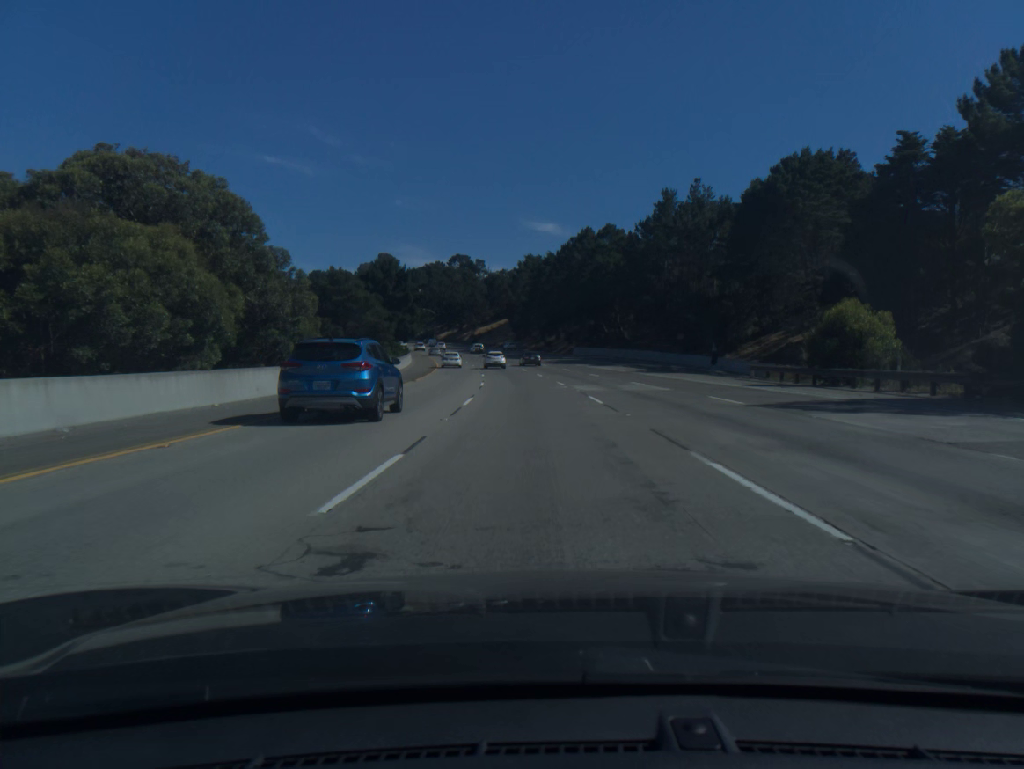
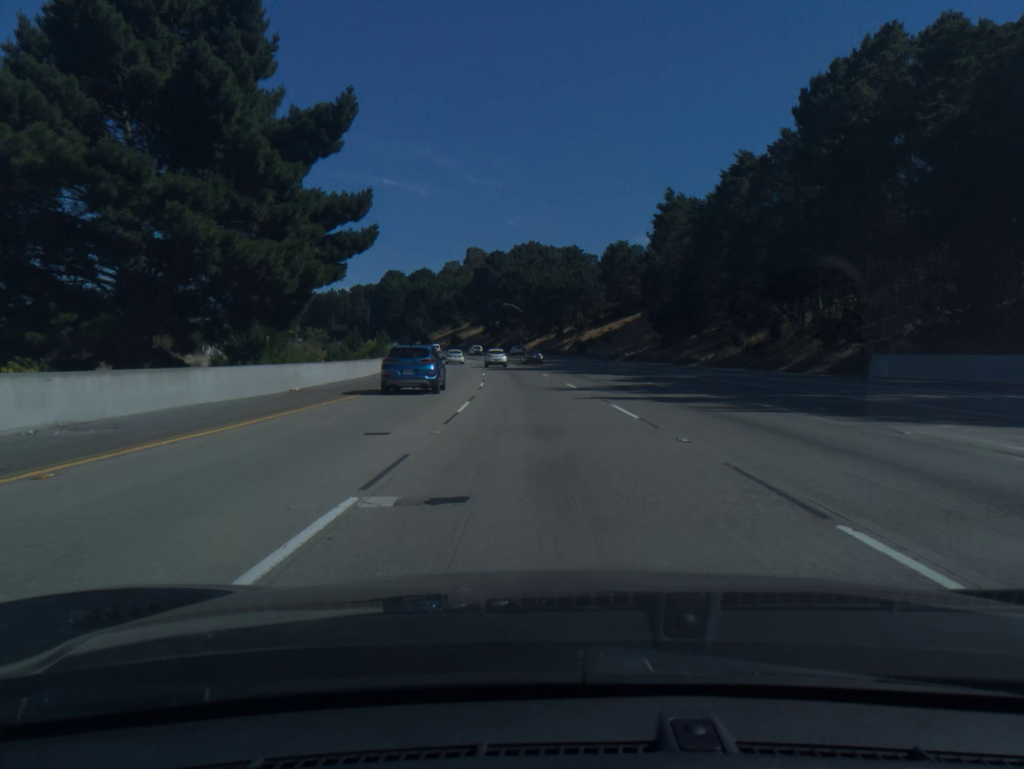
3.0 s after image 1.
(-6.8, +90.6) m; -8°
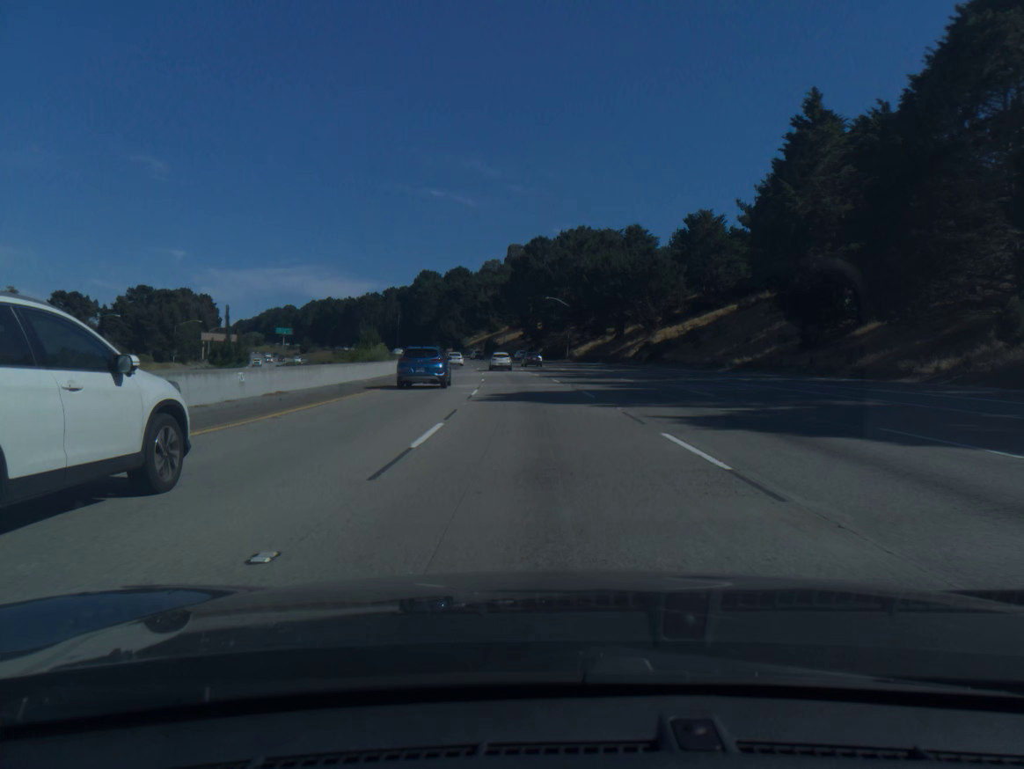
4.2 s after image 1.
(-1.1, +36.2) m; -3°
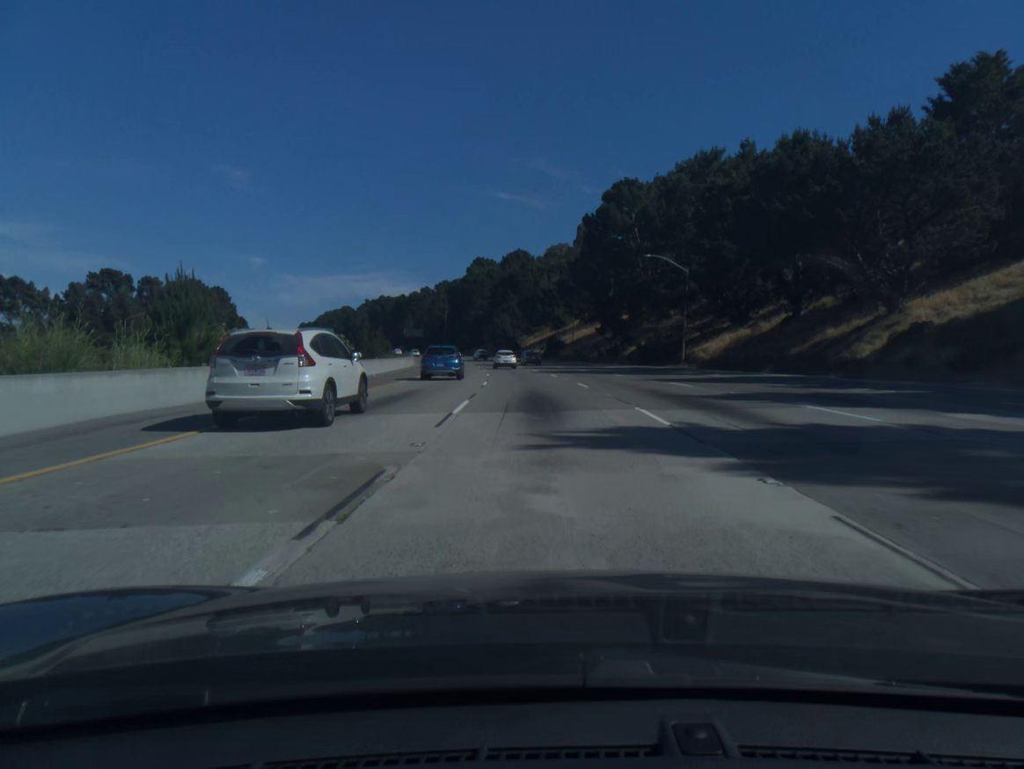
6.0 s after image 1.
(-2.4, +53.9) m; -5°
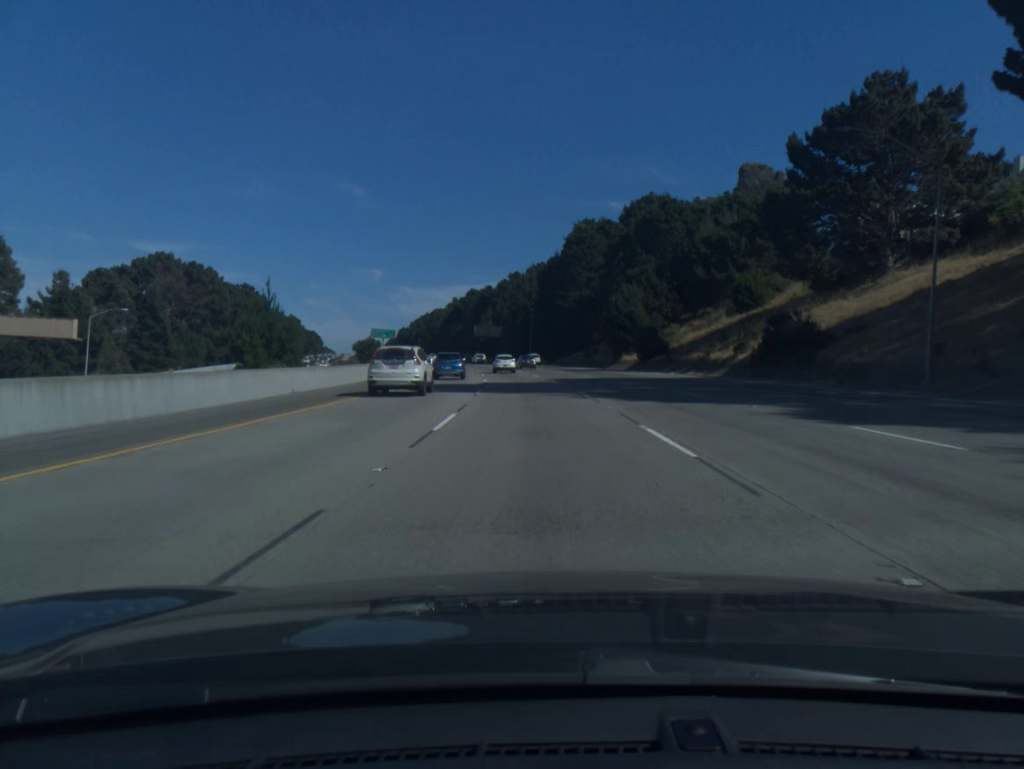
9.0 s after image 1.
(-6.0, +89.5) m; -8°
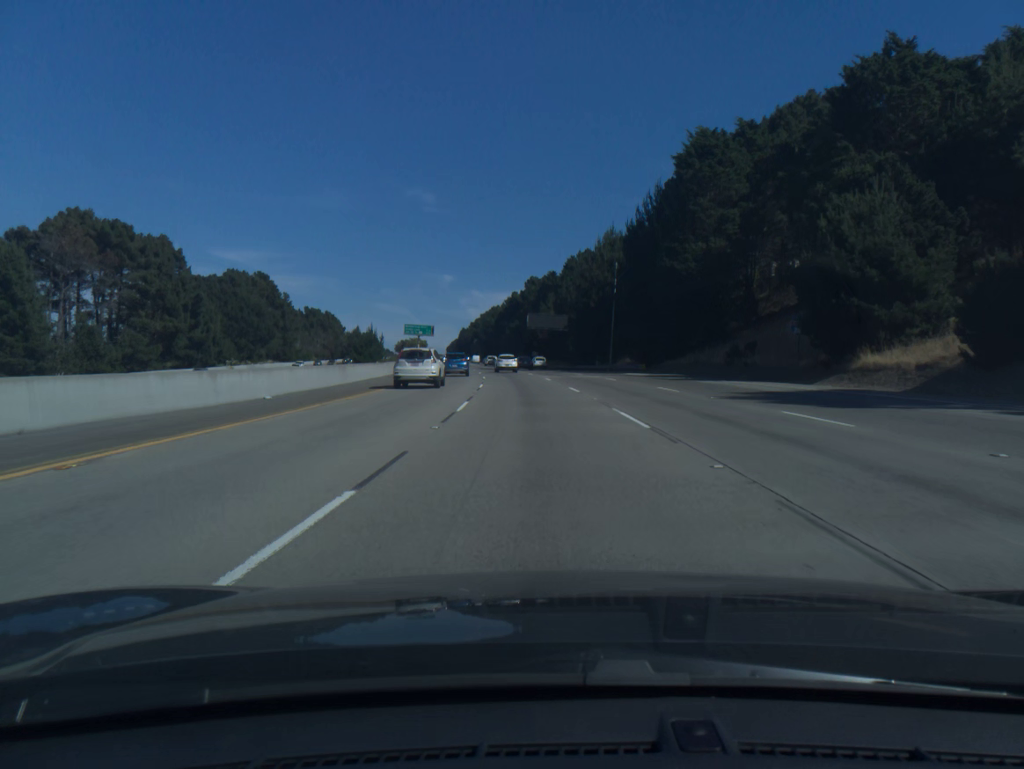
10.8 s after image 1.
(-2.3, +54.1) m; -5°
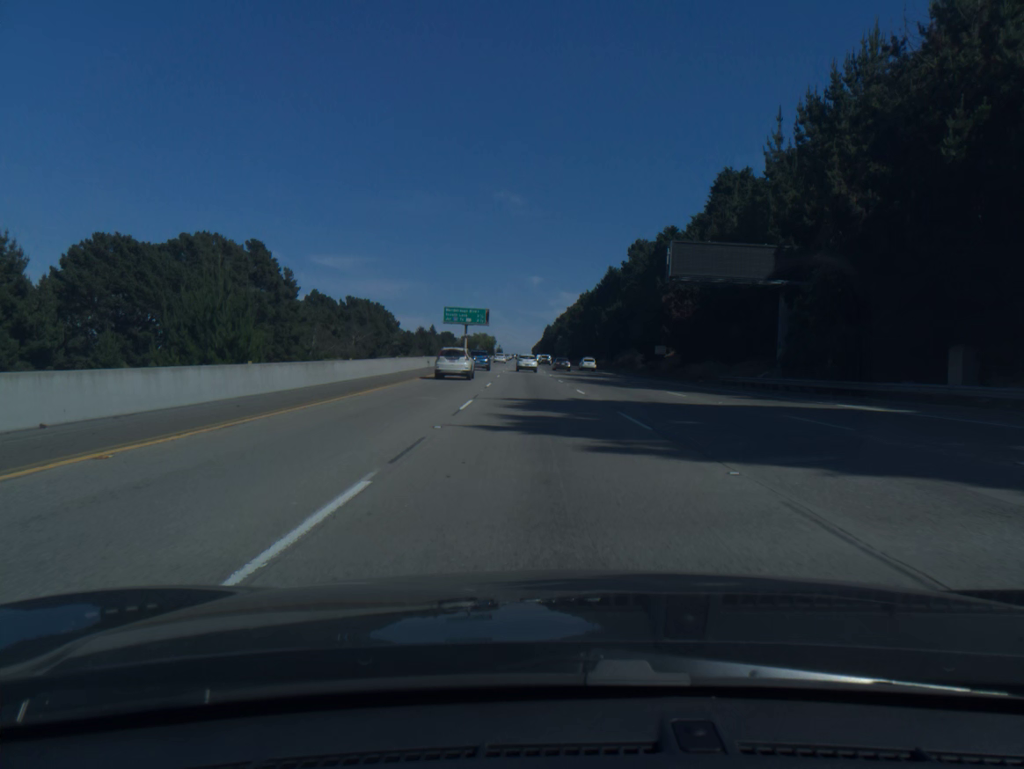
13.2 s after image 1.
(-4.2, +72.3) m; -6°
